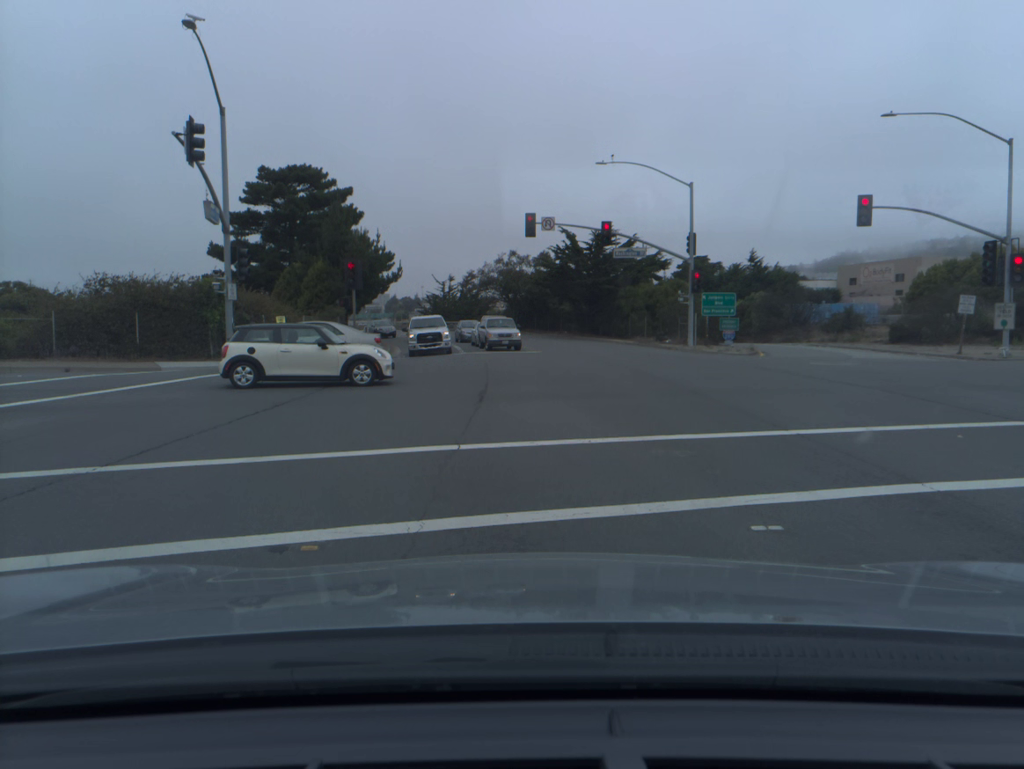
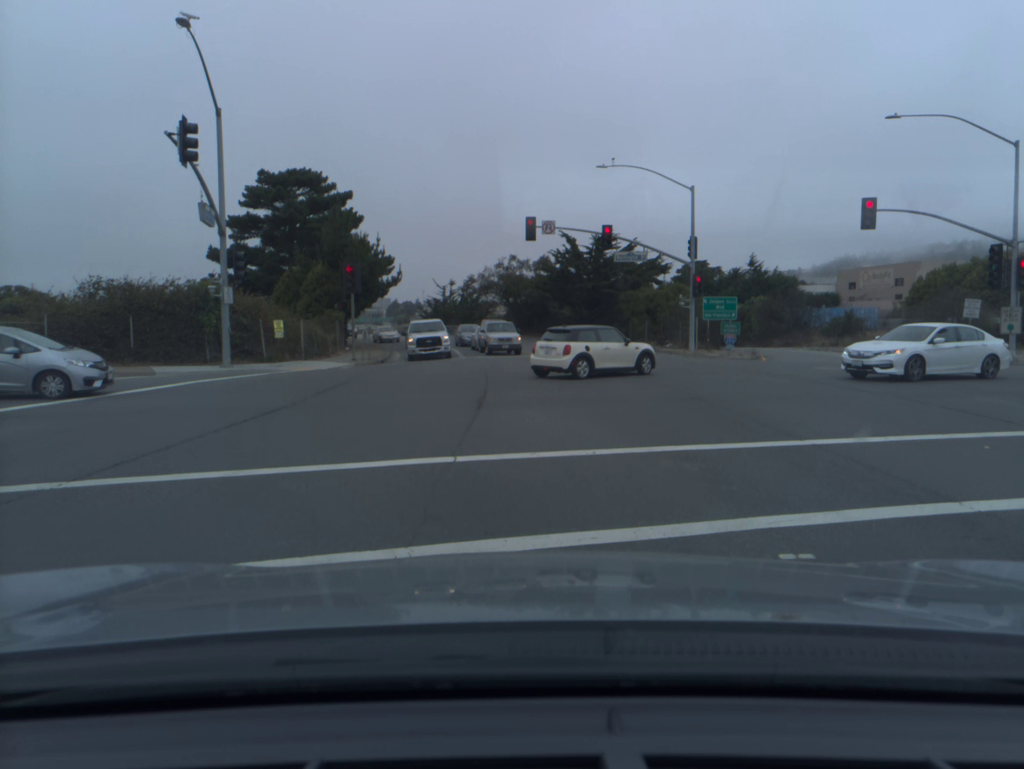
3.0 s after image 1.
(0.0, +0.7) m; 0°
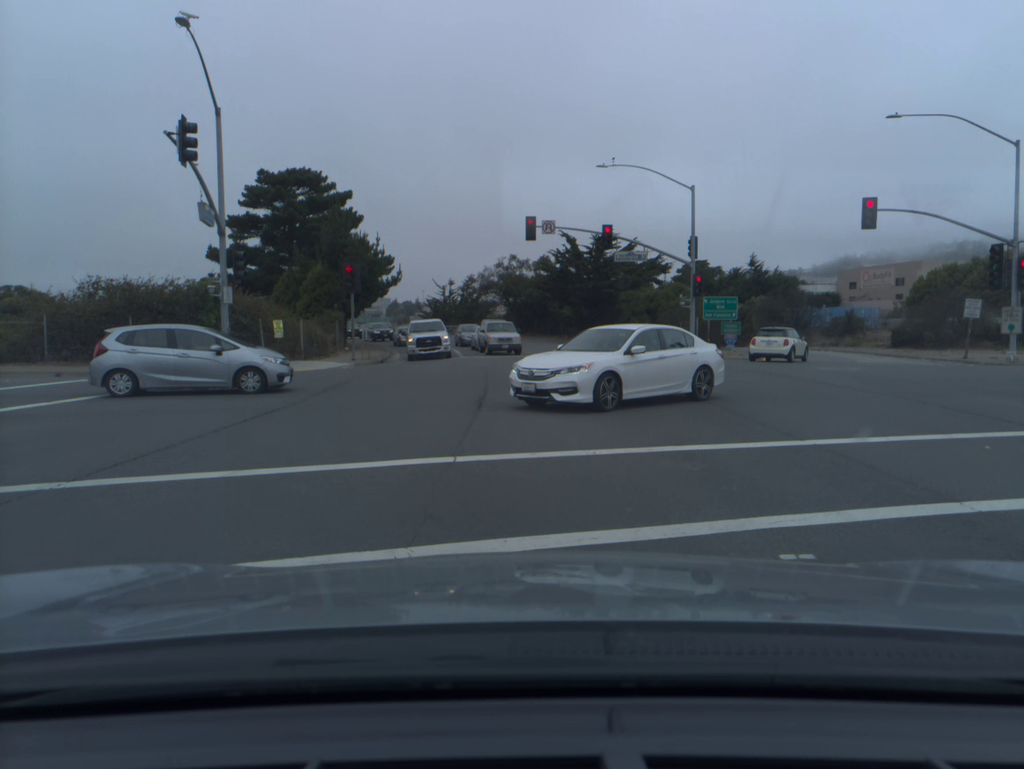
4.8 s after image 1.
(0.0, 0.0) m; 0°
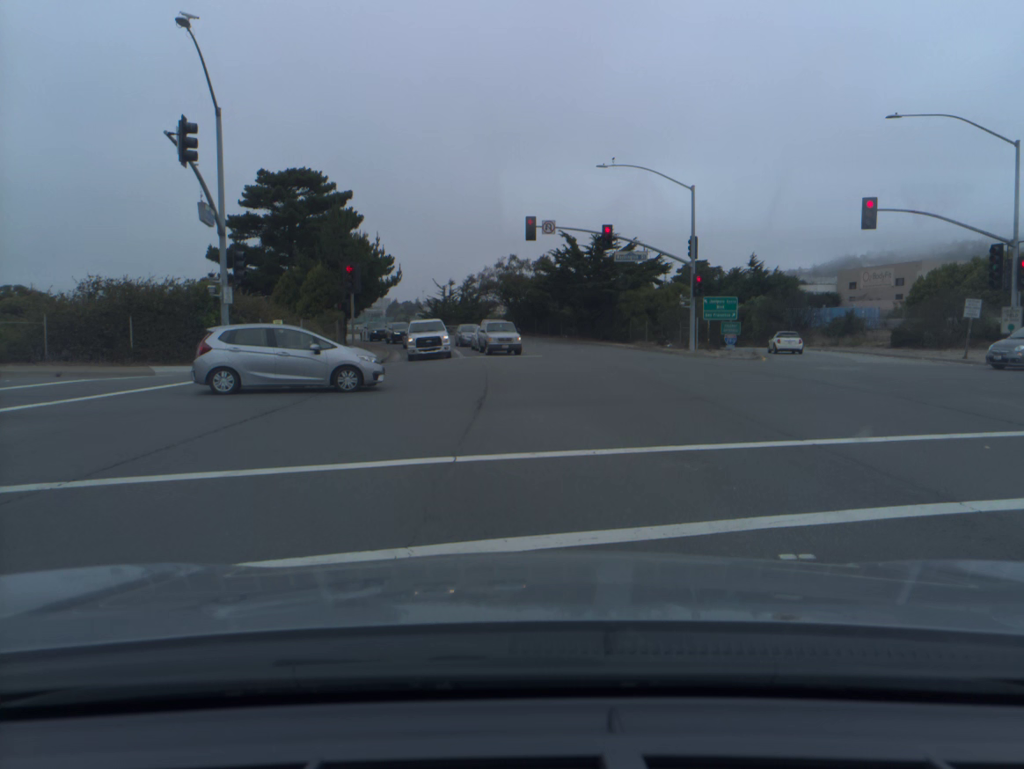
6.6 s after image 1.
(0.0, 0.0) m; 0°
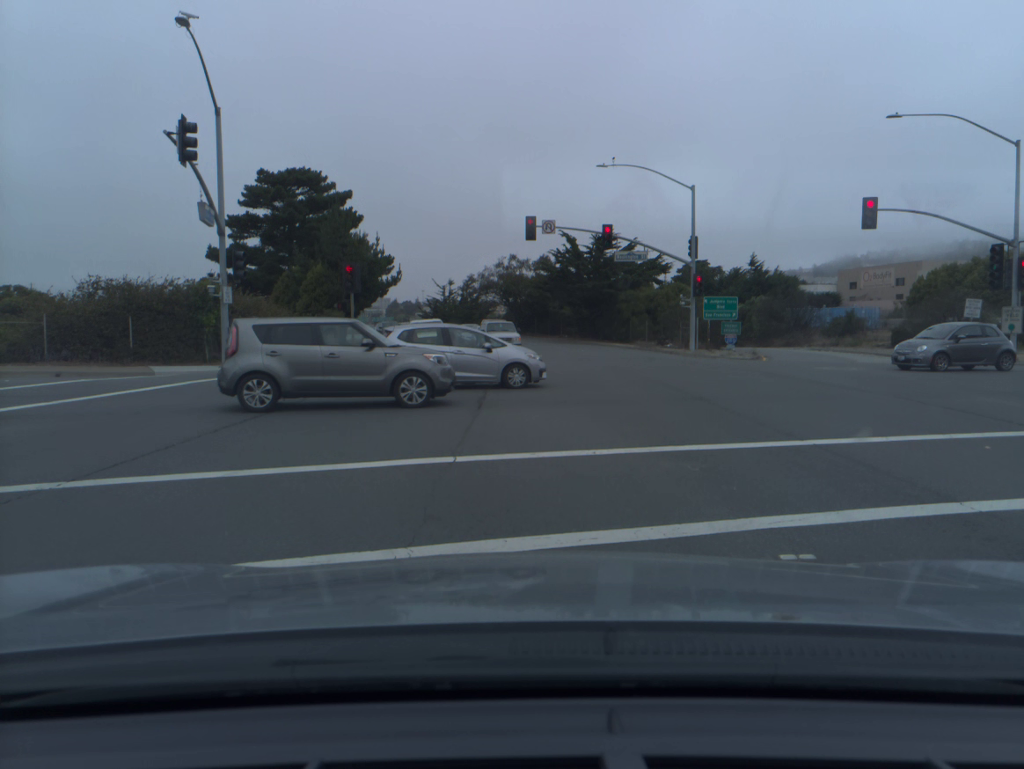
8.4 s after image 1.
(0.0, 0.0) m; 0°
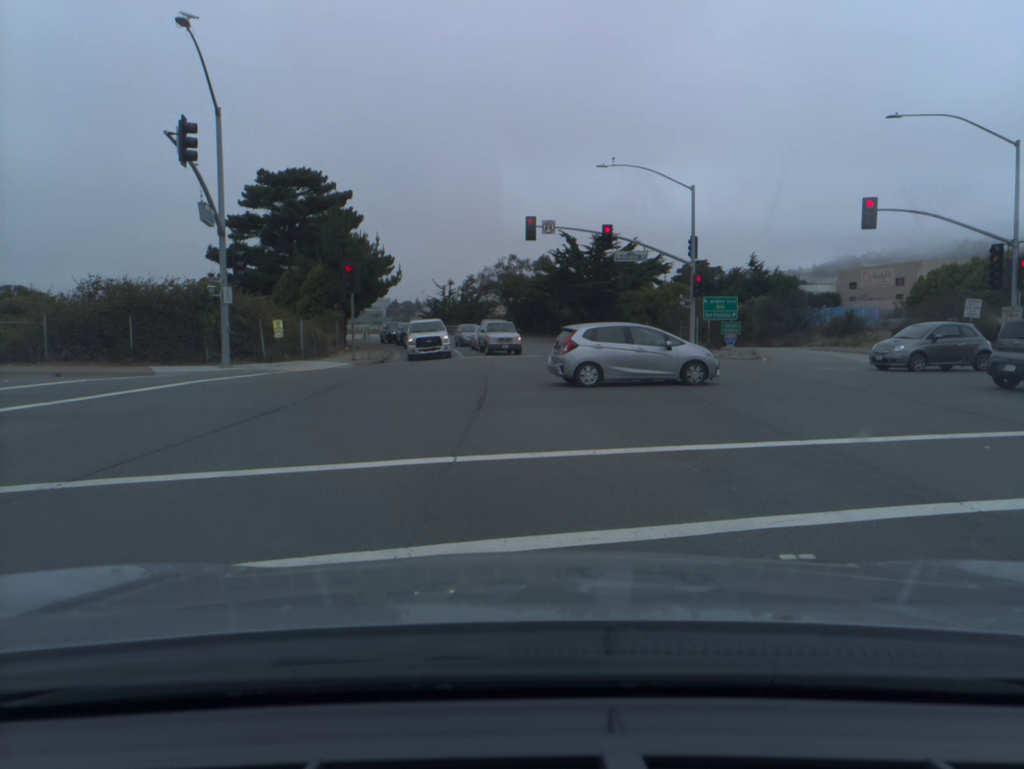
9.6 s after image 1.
(0.0, 0.0) m; 0°
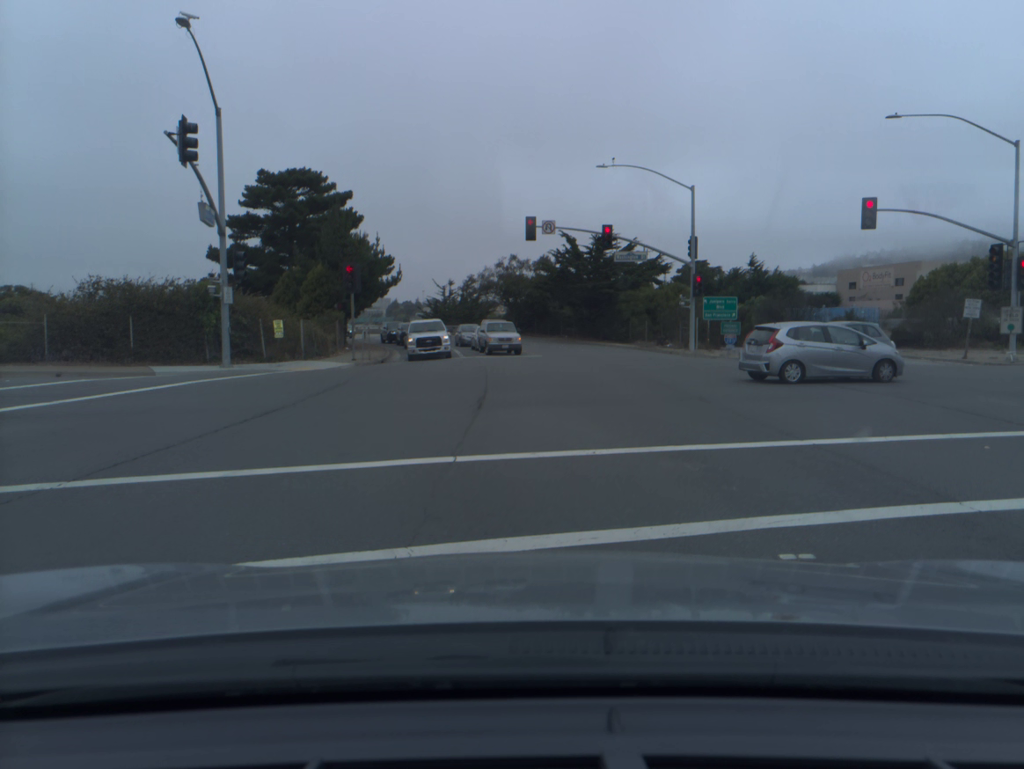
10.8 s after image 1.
(0.0, 0.0) m; 0°
